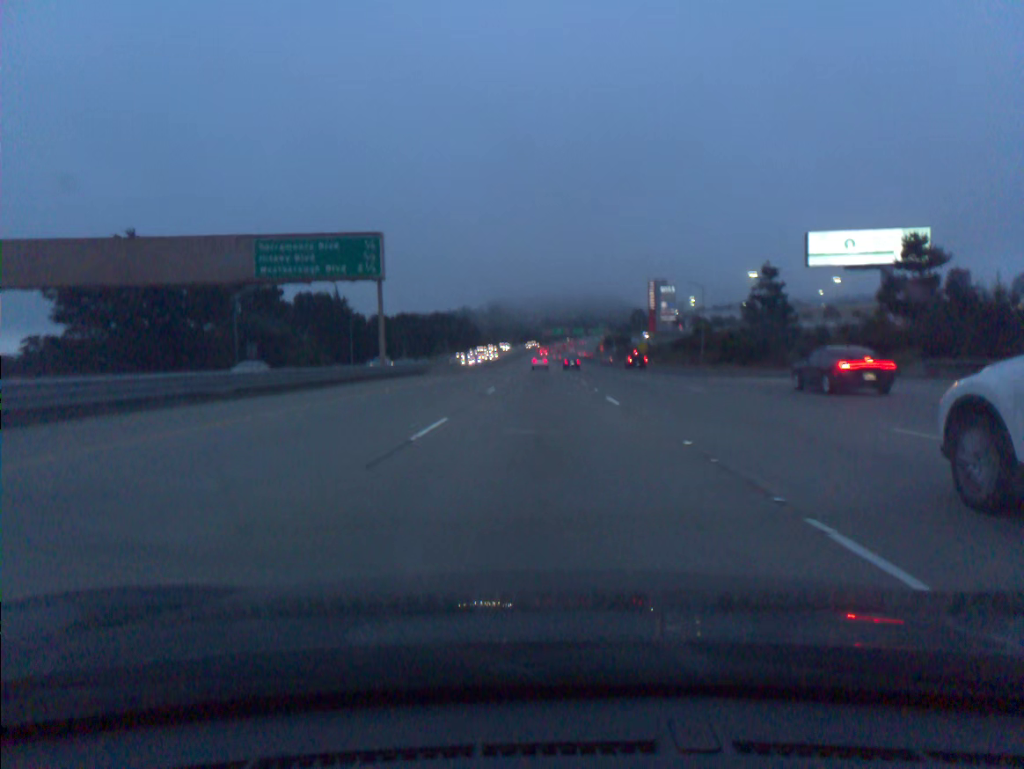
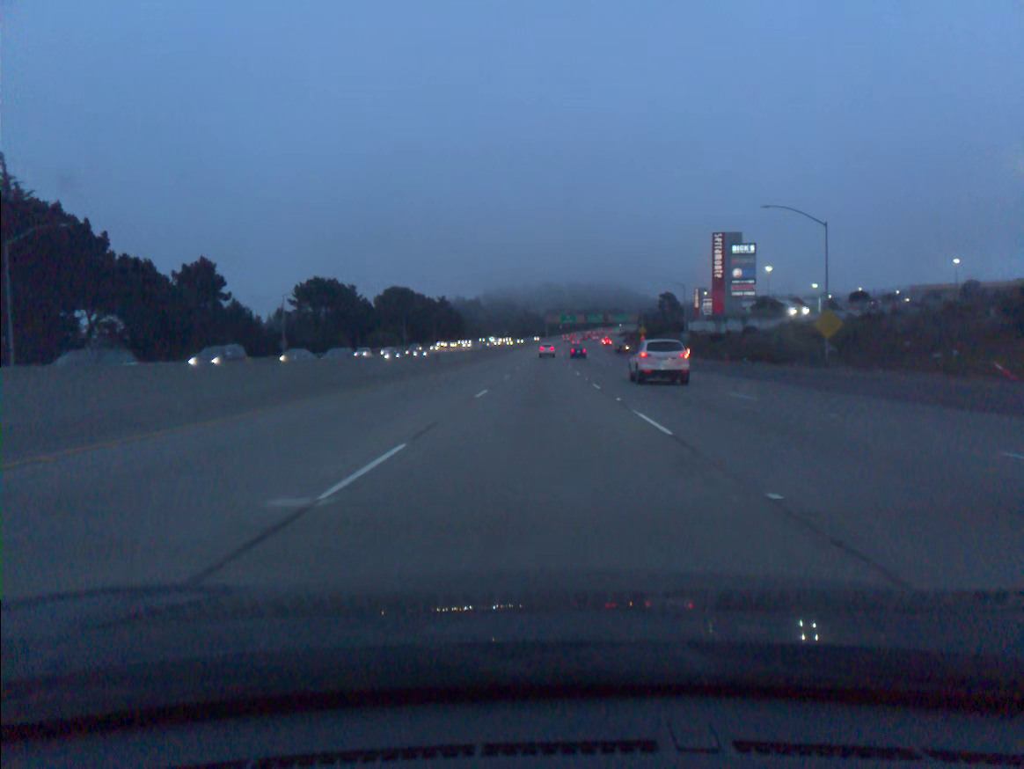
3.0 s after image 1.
(+0.2, +92.6) m; 0°
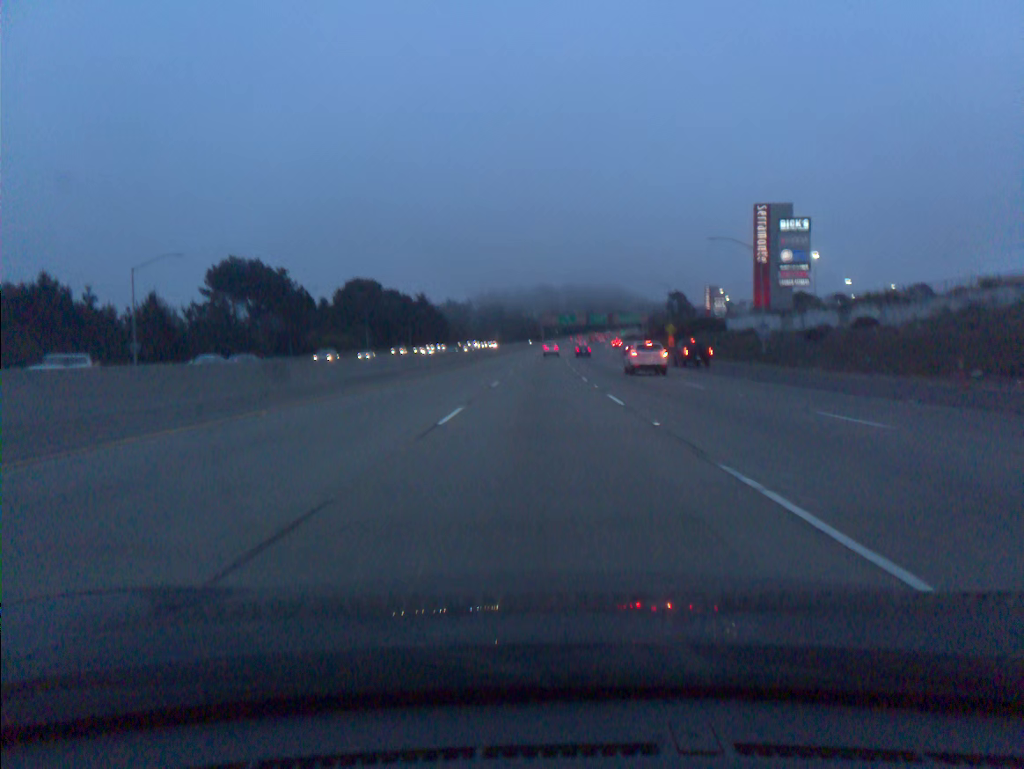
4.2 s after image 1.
(+0.1, +37.1) m; 0°
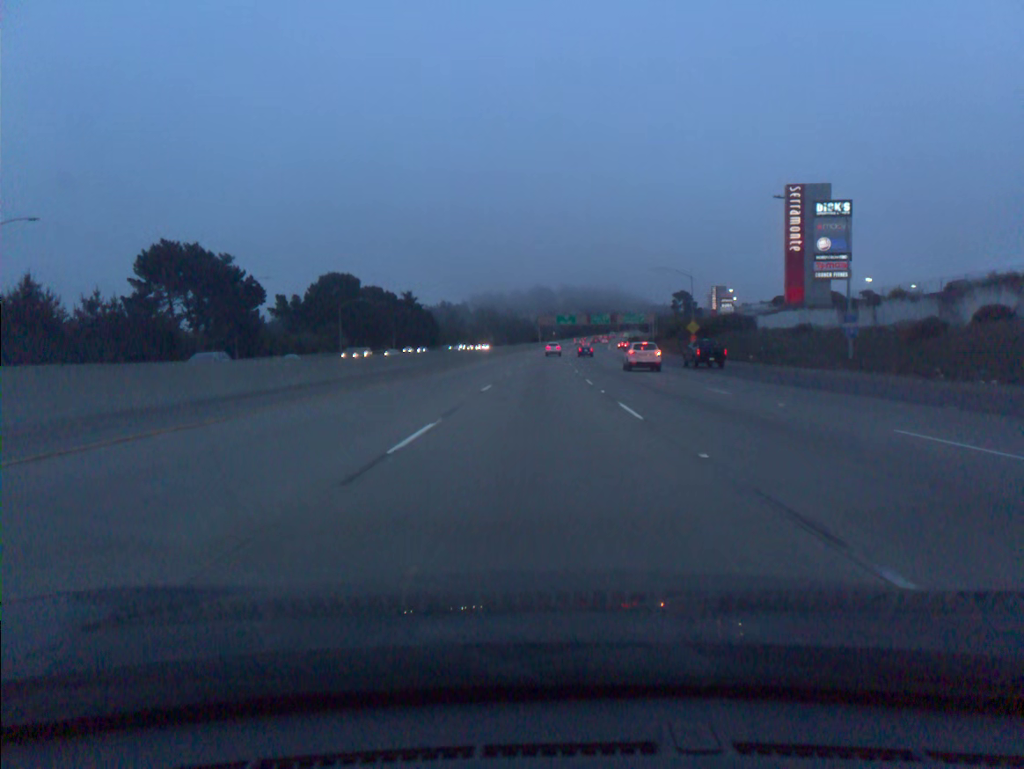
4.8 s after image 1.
(0.0, +18.5) m; 0°
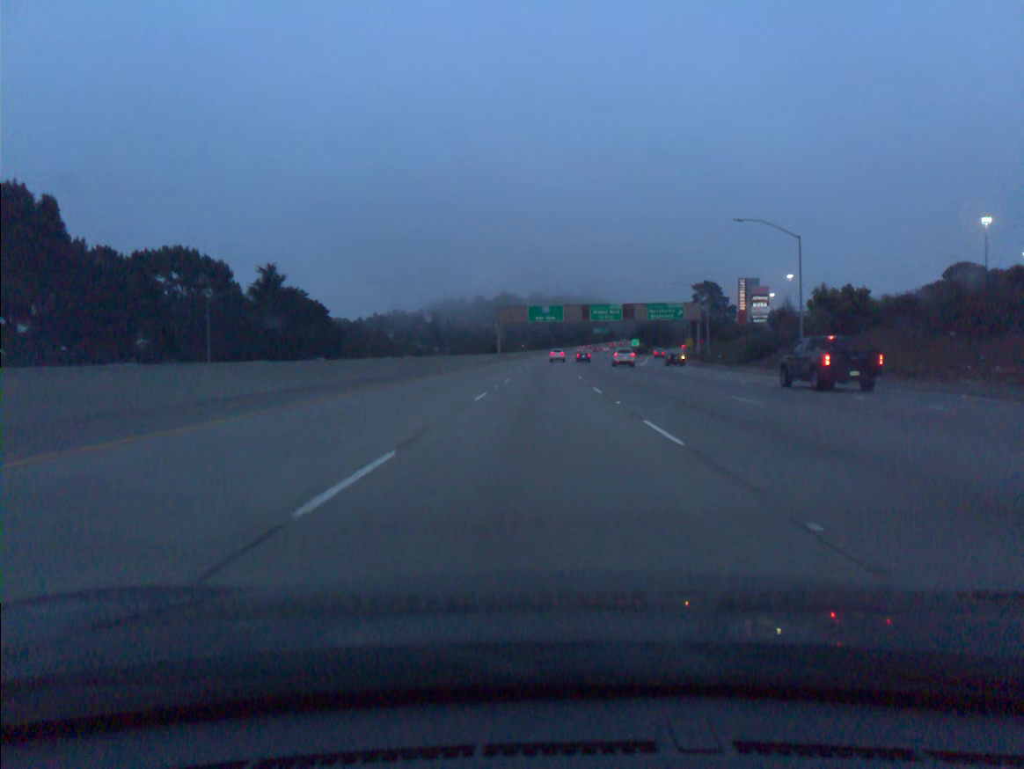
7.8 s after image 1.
(+1.4, +91.7) m; +2°
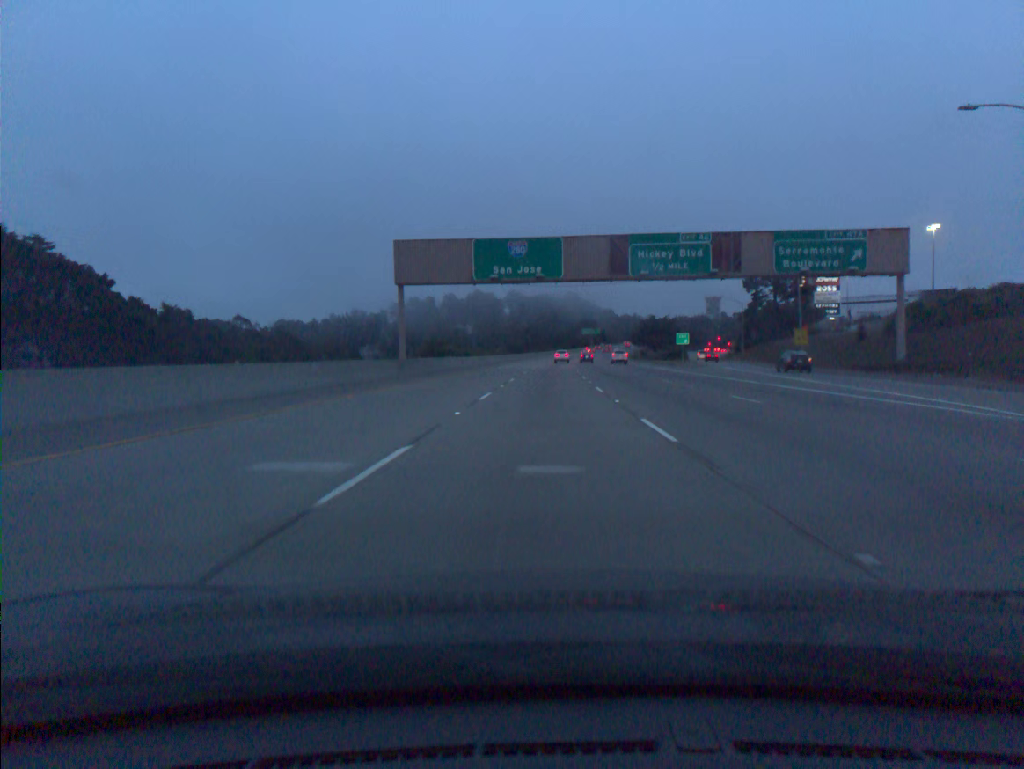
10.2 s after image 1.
(+1.0, +72.6) m; +2°
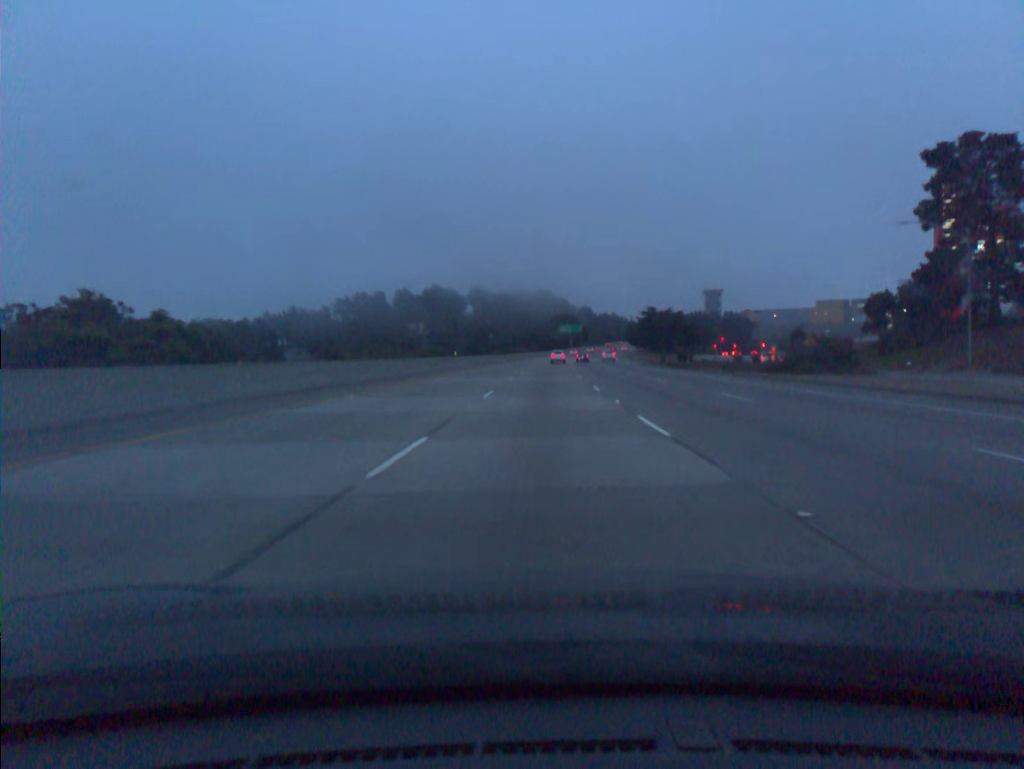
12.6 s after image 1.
(+1.3, +72.5) m; +2°
